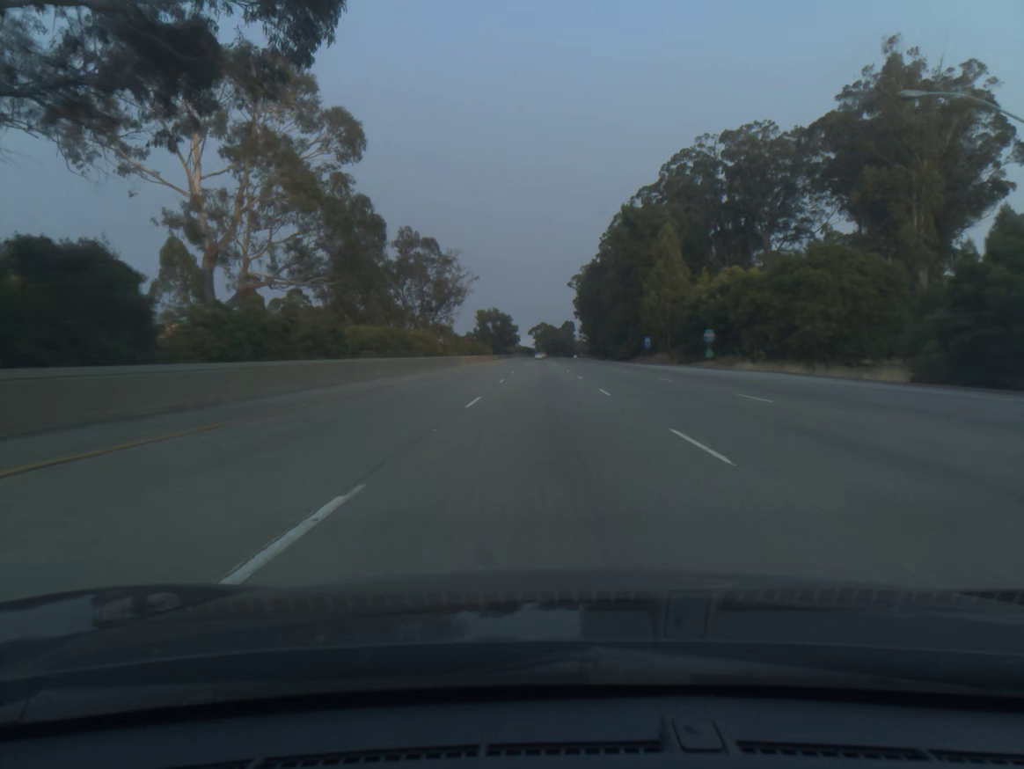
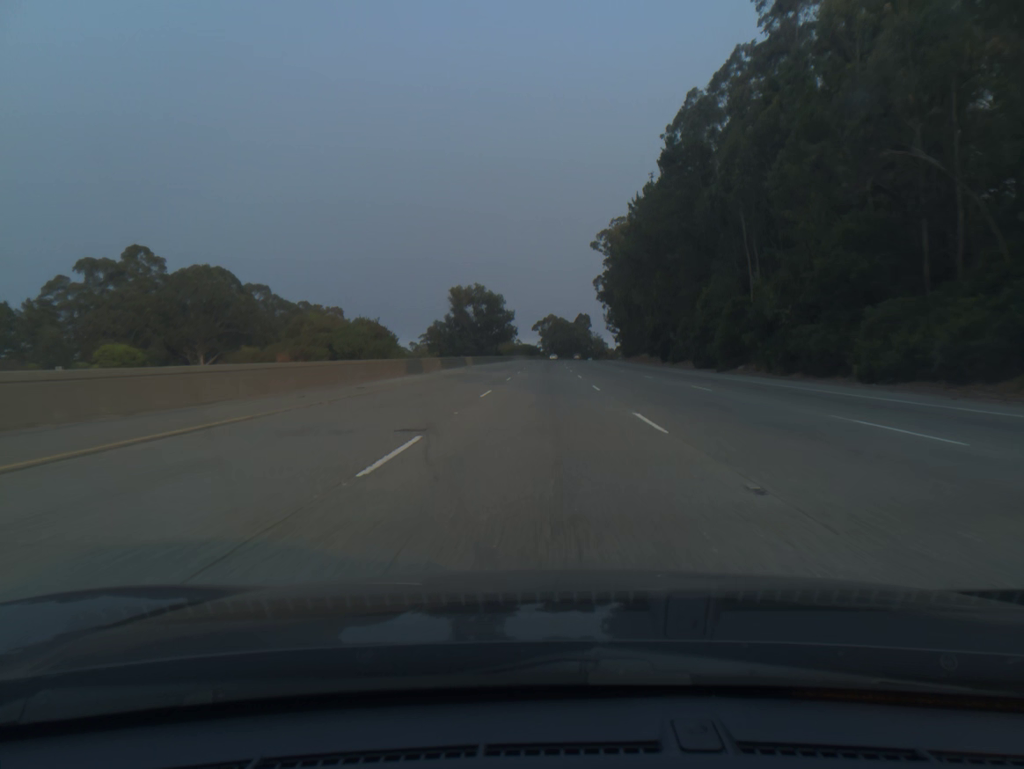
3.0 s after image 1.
(-0.1, +98.3) m; 0°
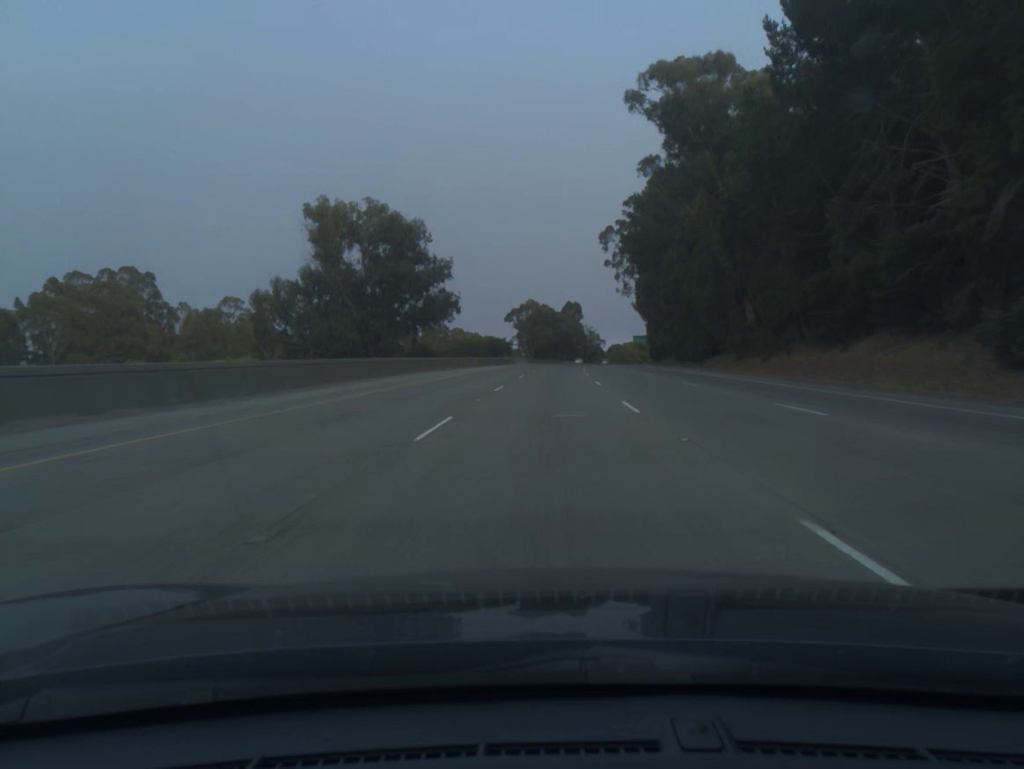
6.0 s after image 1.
(+0.8, +98.0) m; +1°
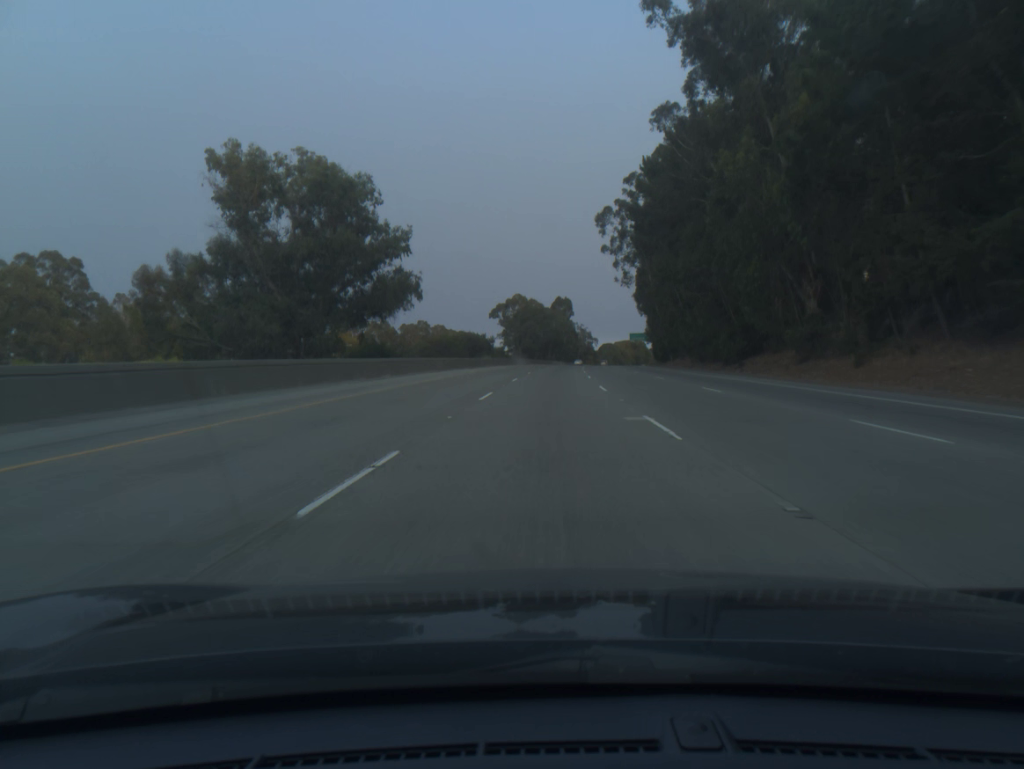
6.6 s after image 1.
(+0.1, +19.6) m; +1°
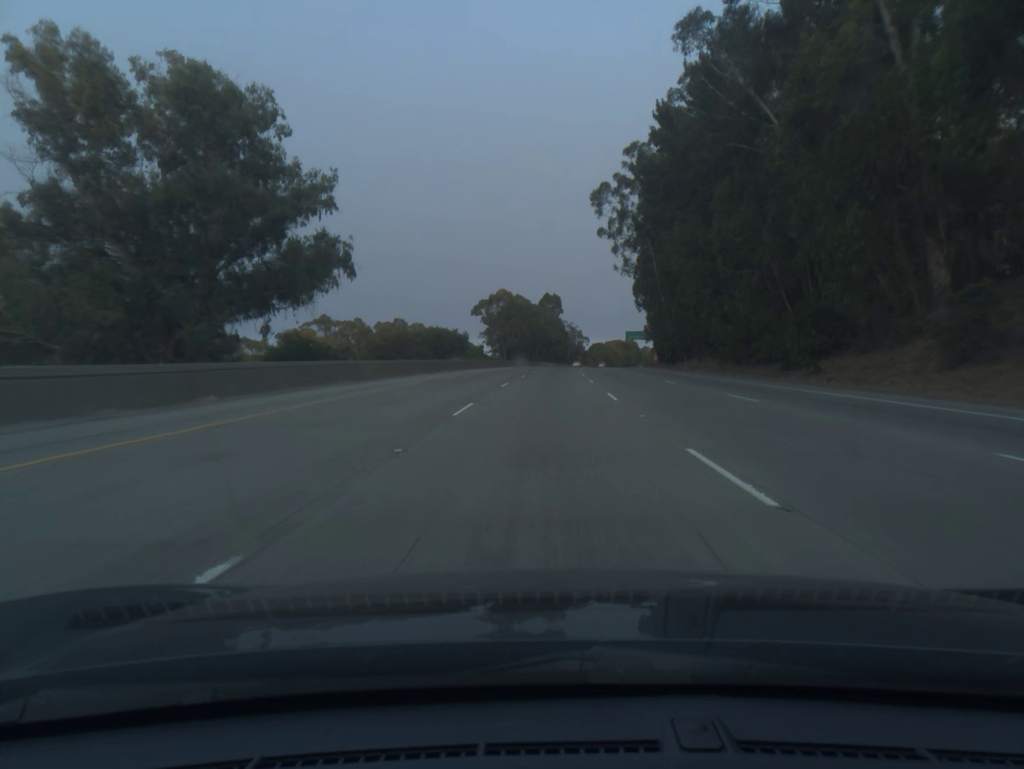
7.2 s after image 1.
(+0.1, +19.6) m; +1°
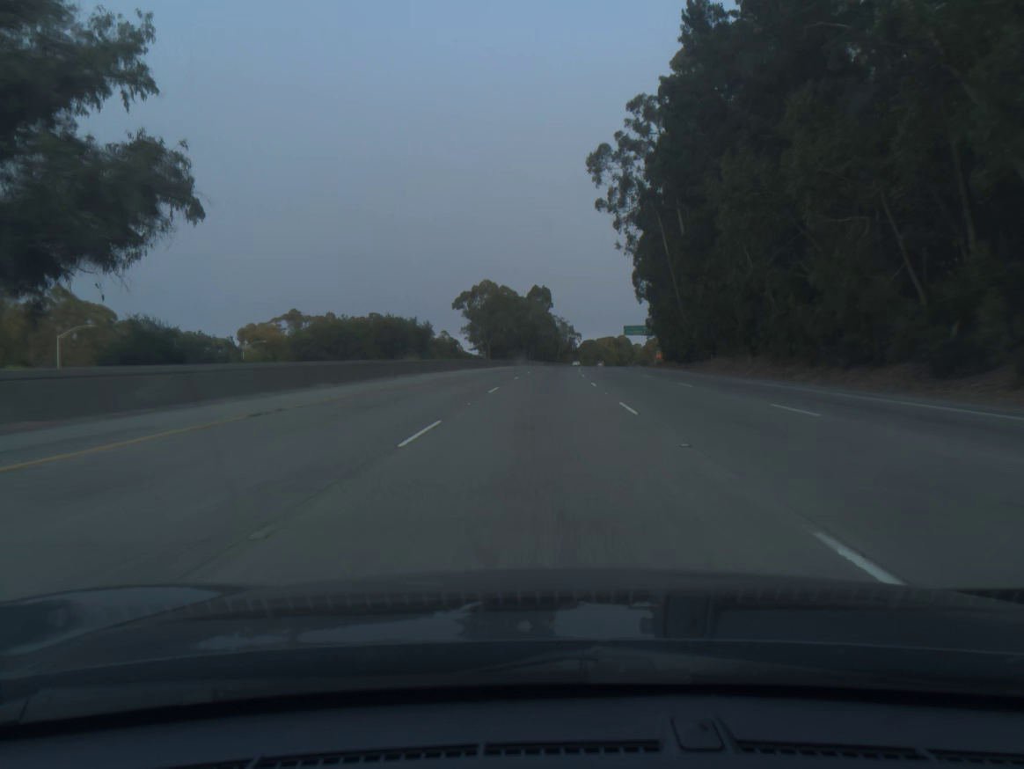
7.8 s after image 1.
(+0.1, +19.6) m; +1°
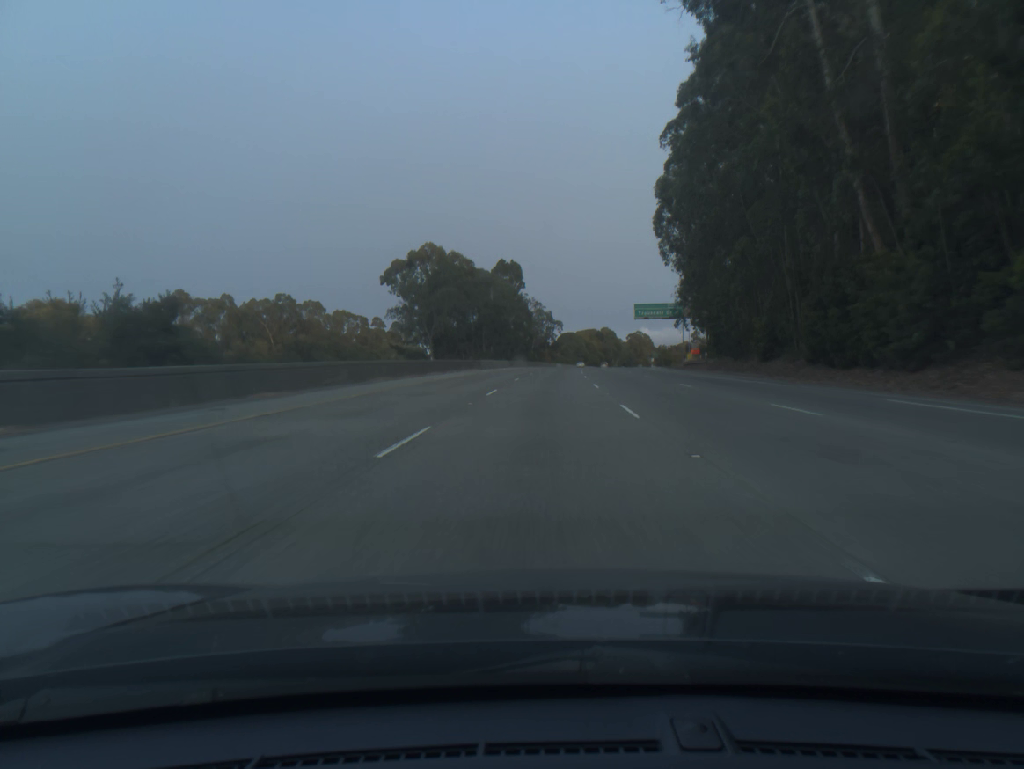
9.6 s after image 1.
(+1.0, +58.9) m; +2°
